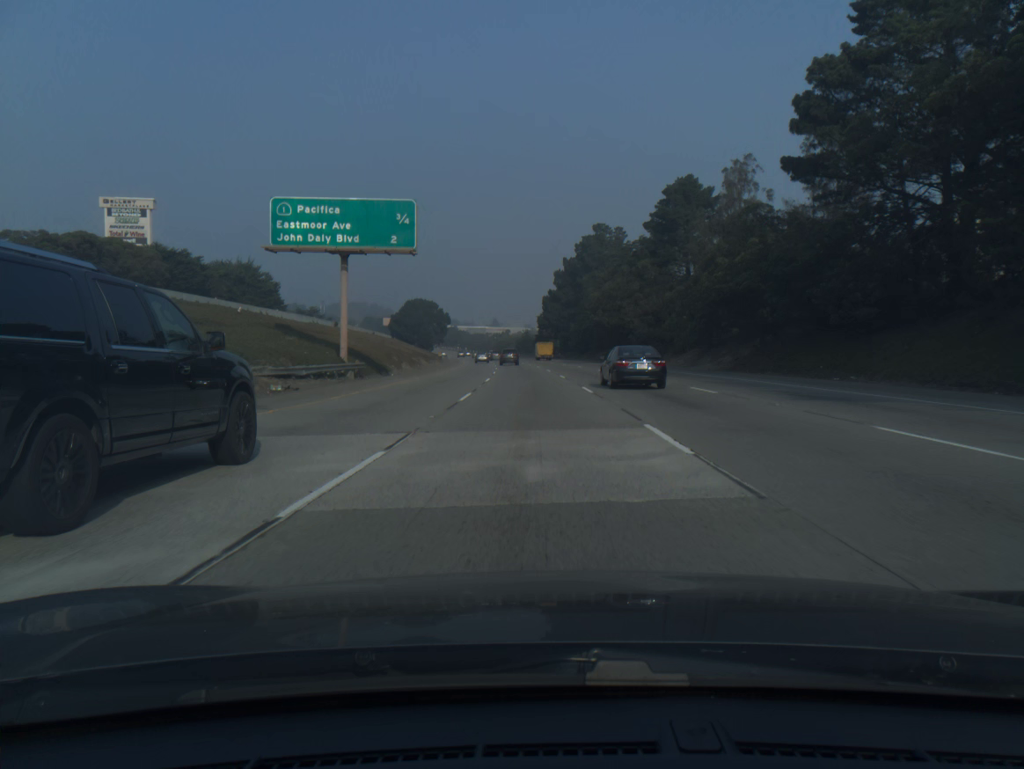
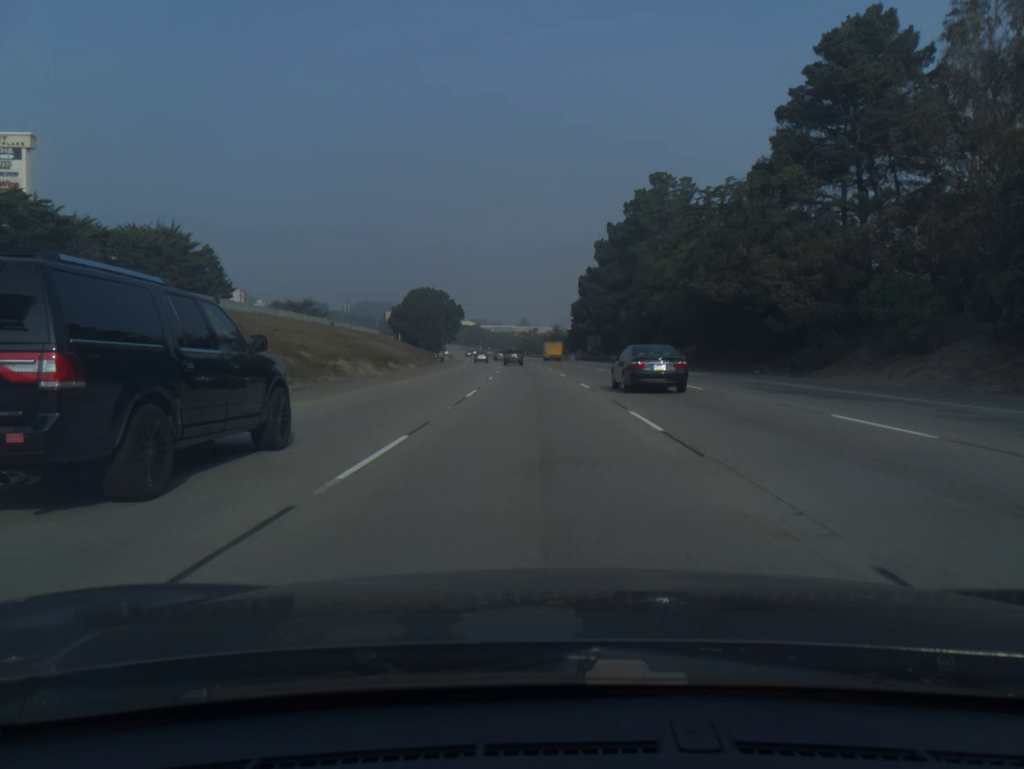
(-0.8, +41.5) m; -2°
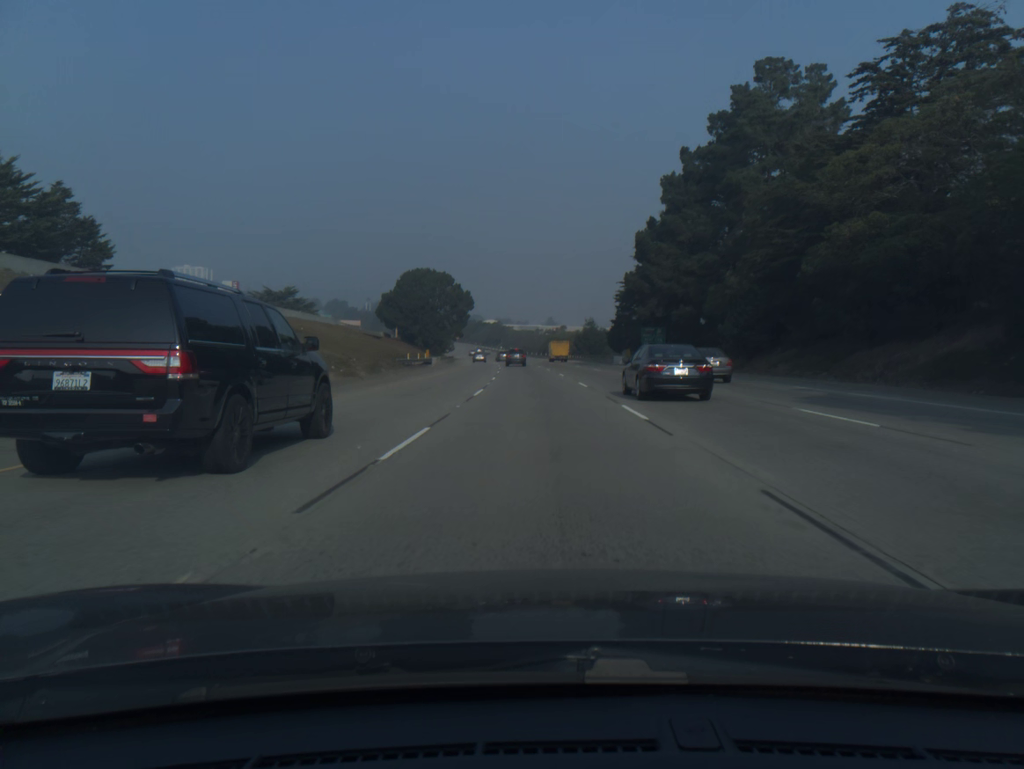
(-0.7, +41.4) m; -2°
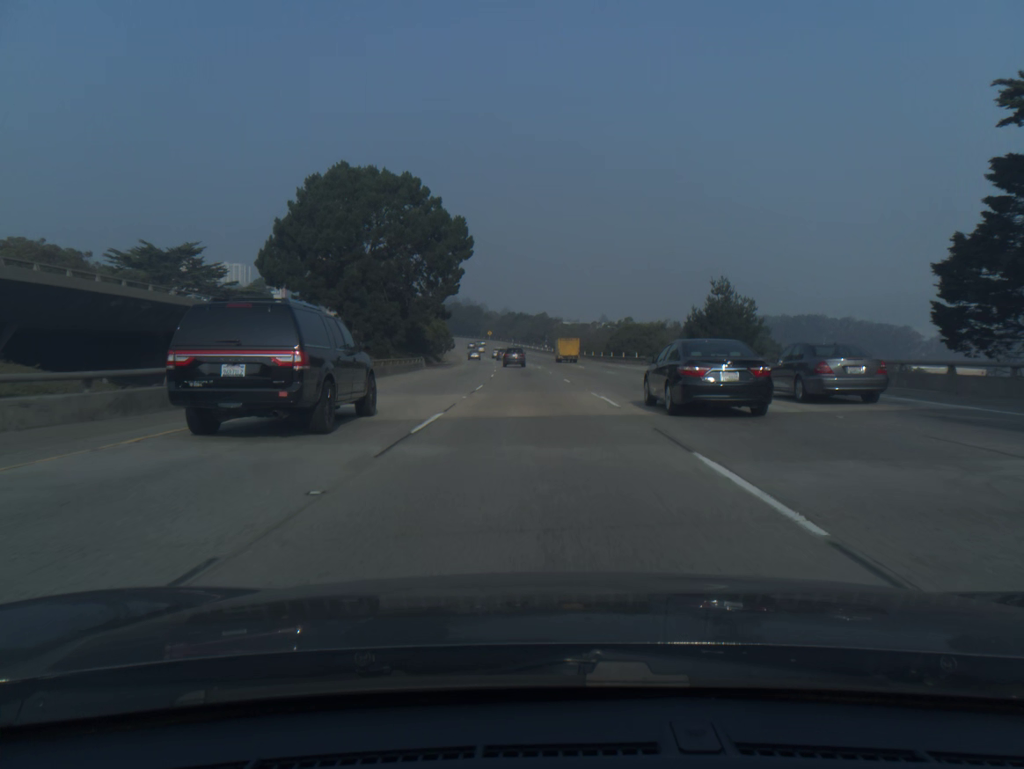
(-2.4, +81.8) m; -4°
